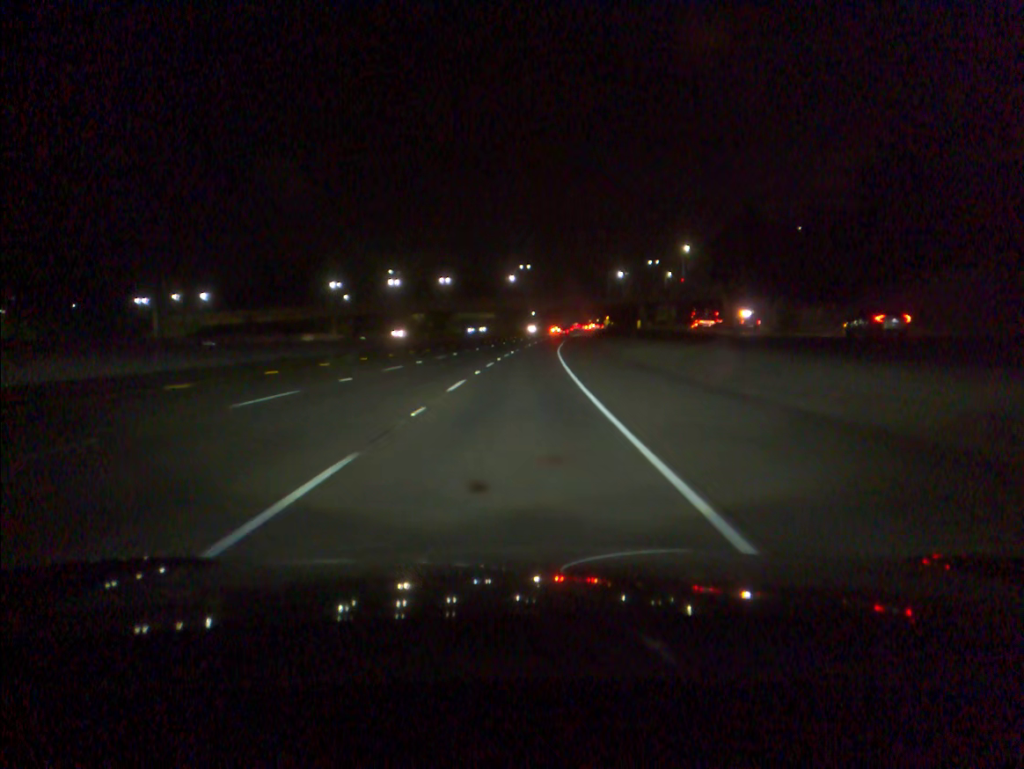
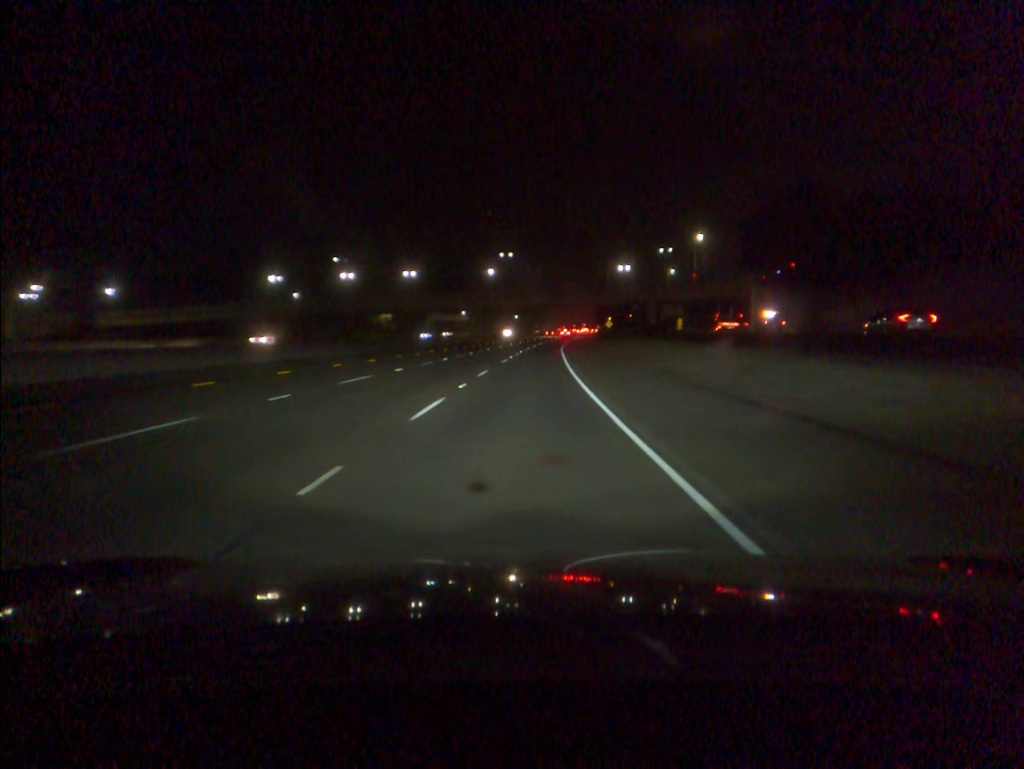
(+0.4, +35.3) m; +1°
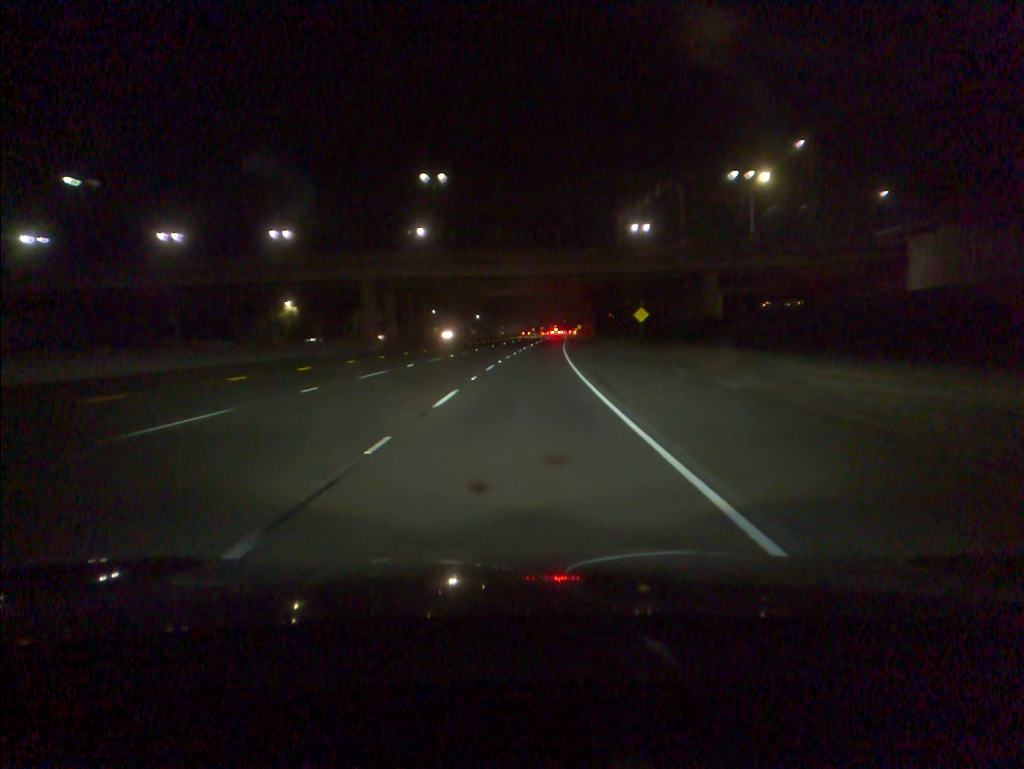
(+1.8, +70.1) m; +3°
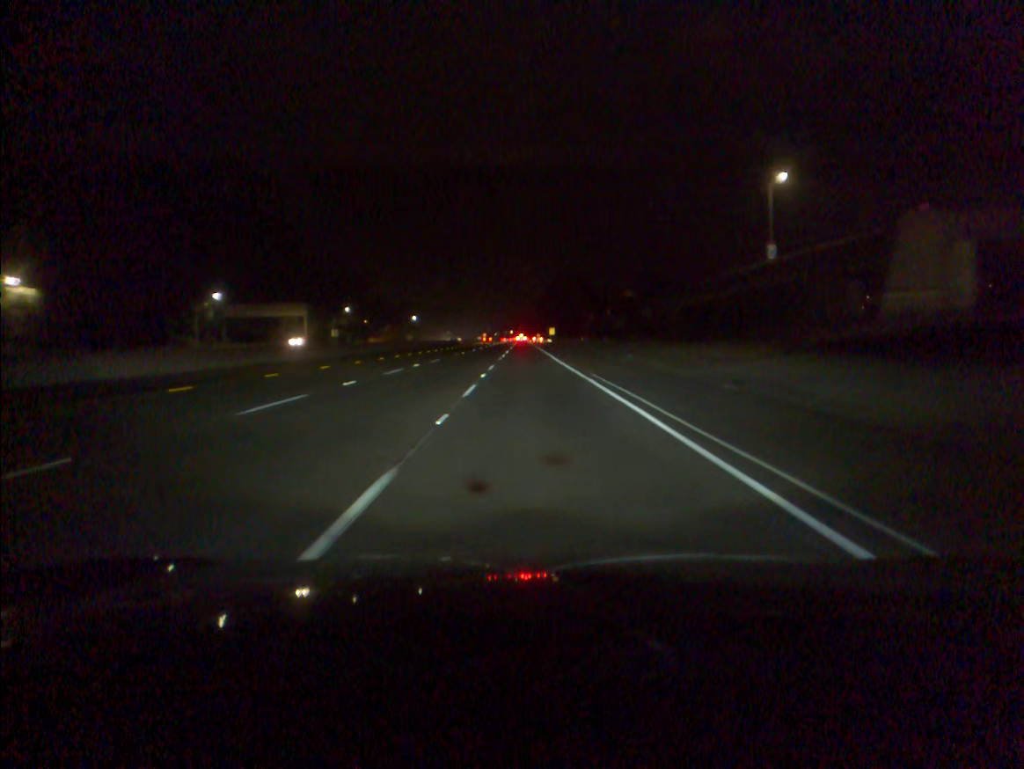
(+2.0, +84.5) m; +3°
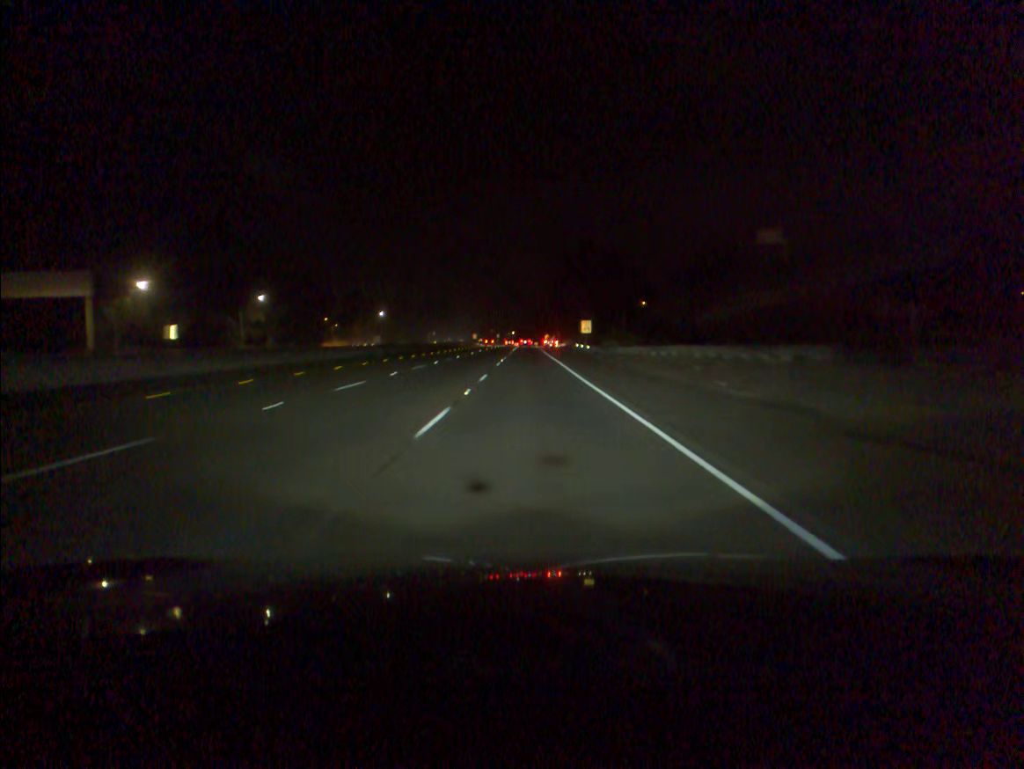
(0.0, +79.5) m; 0°
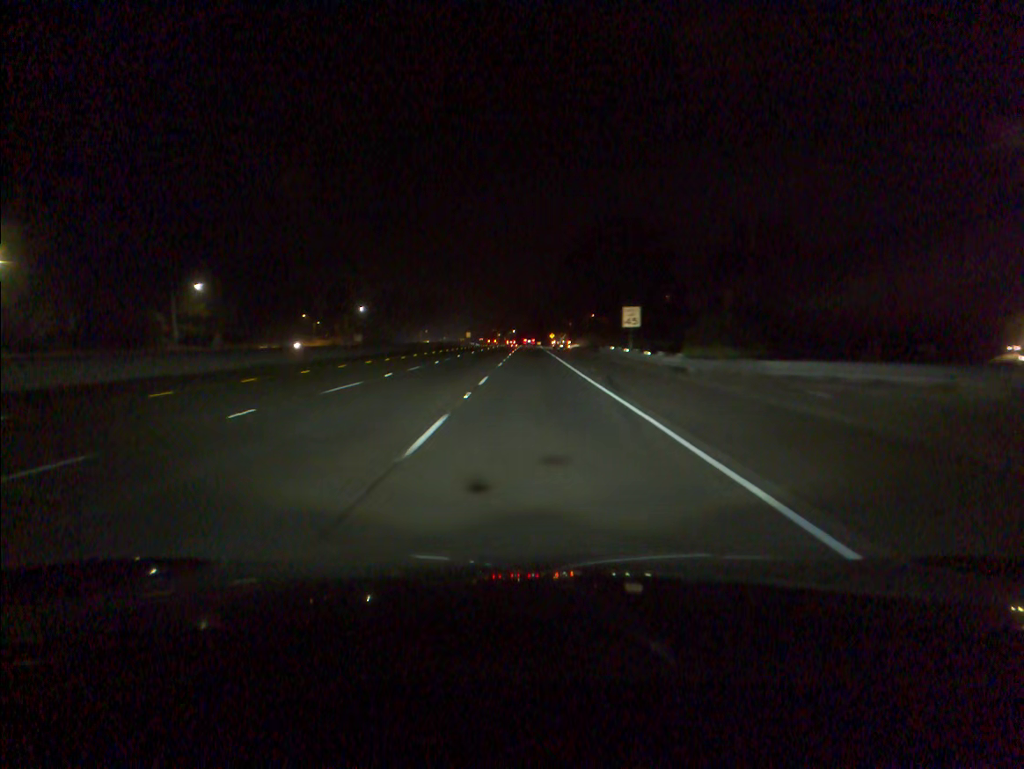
(0.0, +31.0) m; 0°
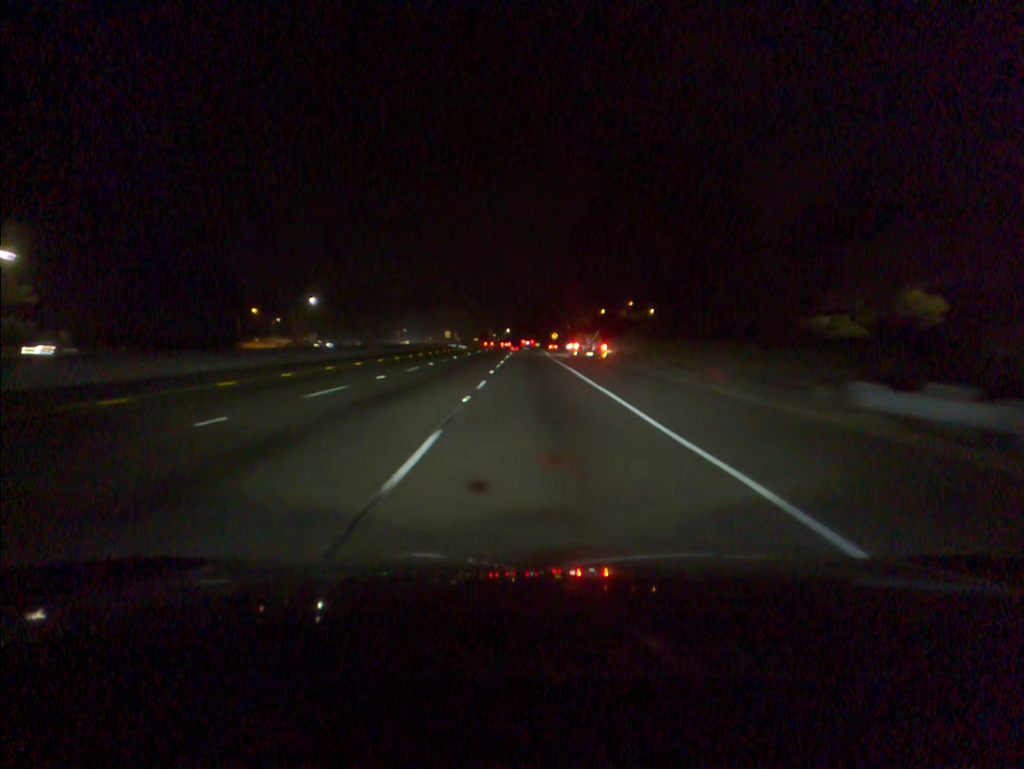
(0.0, +45.6) m; 0°
